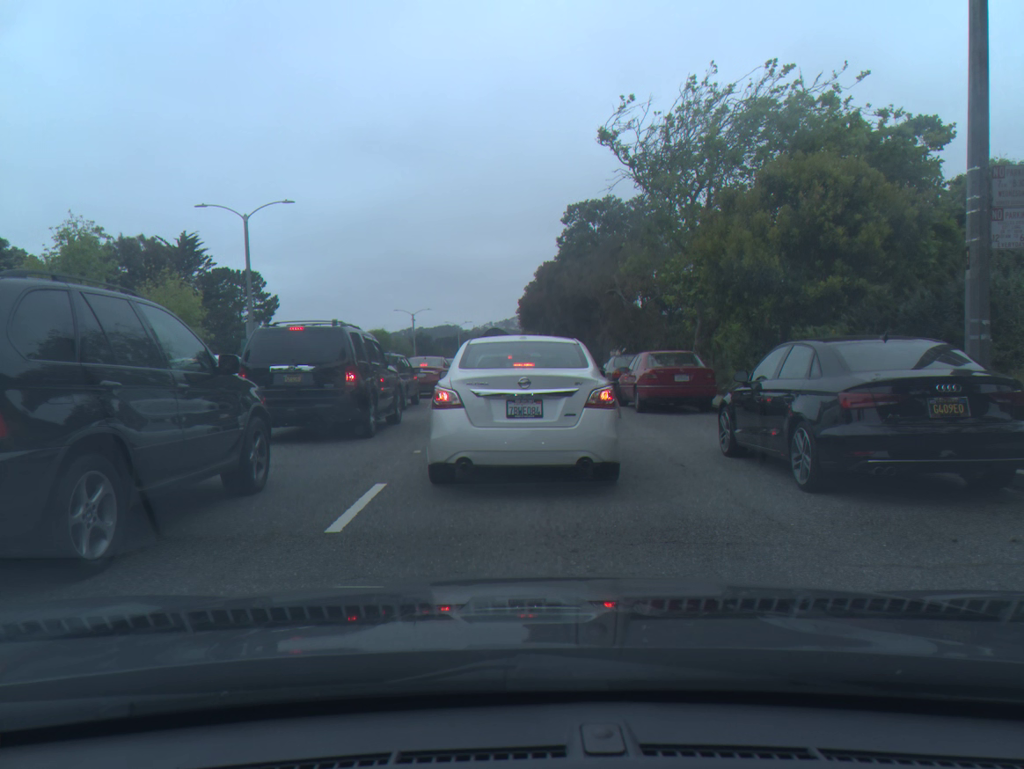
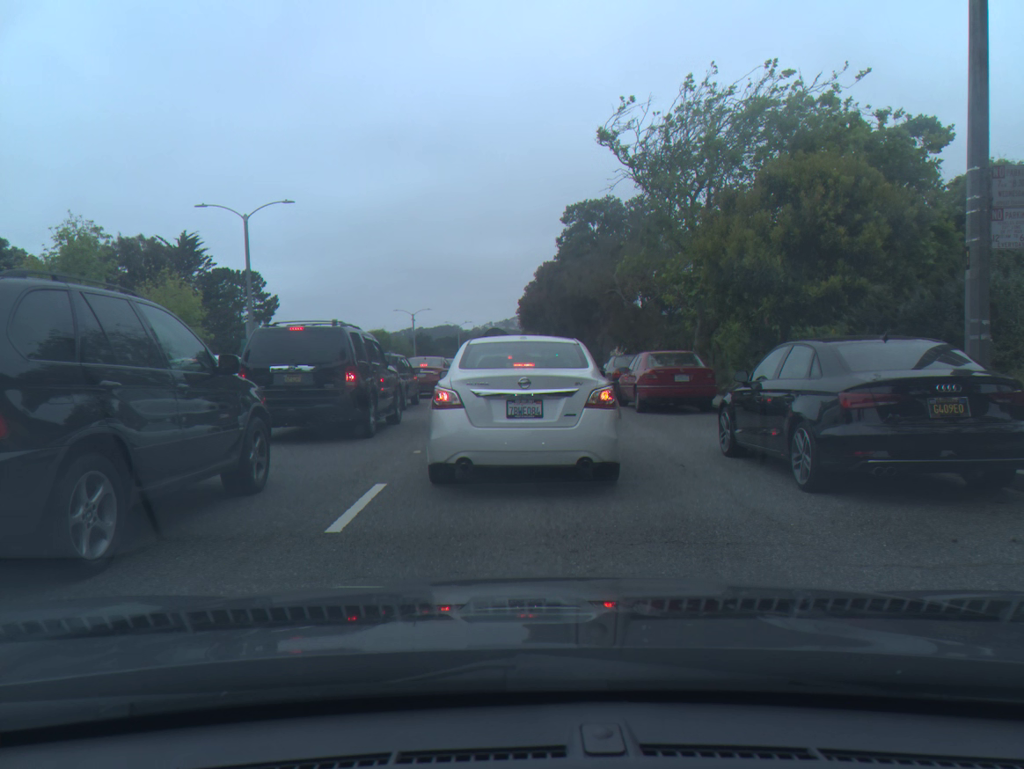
(0.0, 0.0) m; 0°
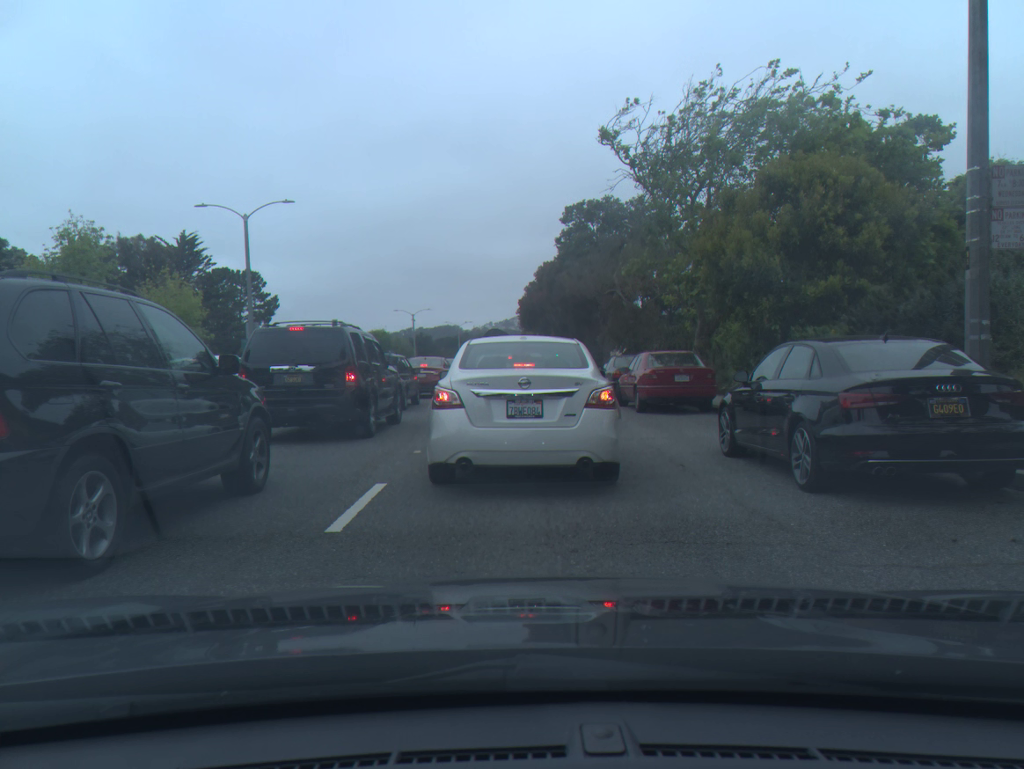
(0.0, 0.0) m; 0°
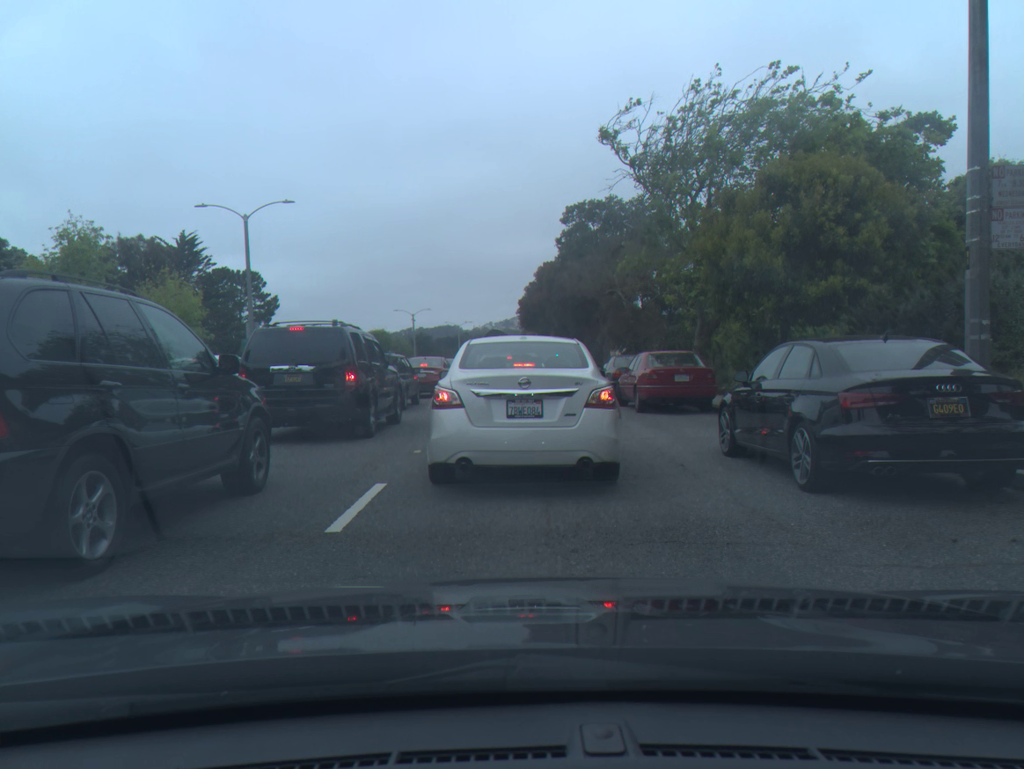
(0.0, 0.0) m; 0°
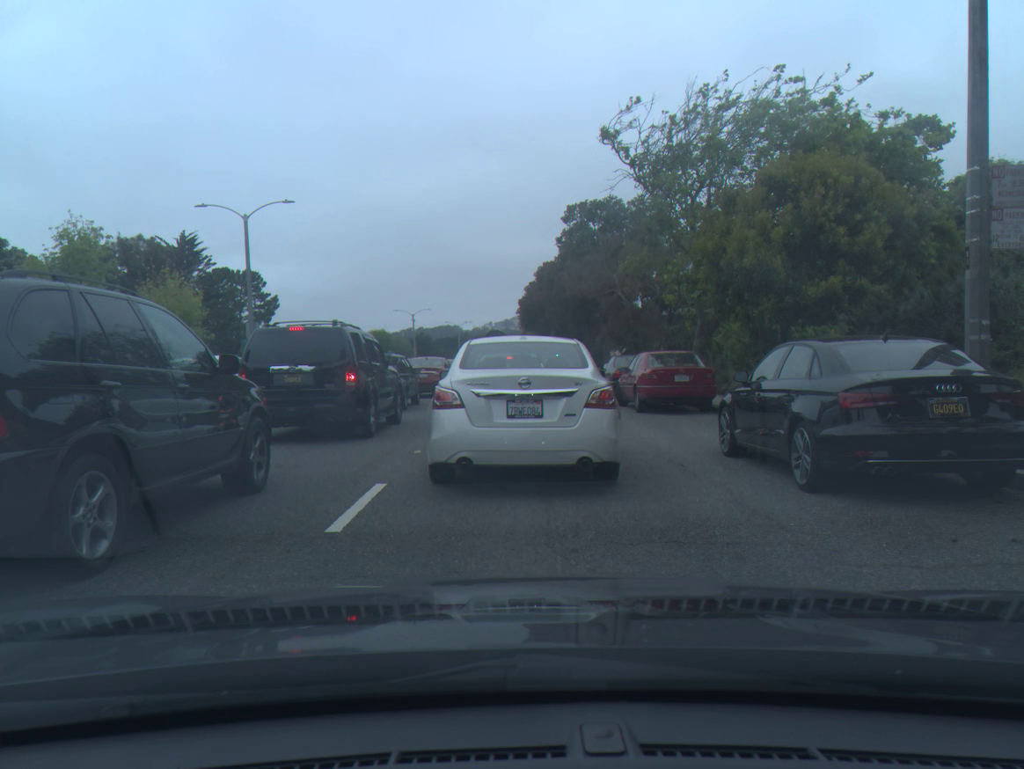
(0.0, 0.0) m; 0°
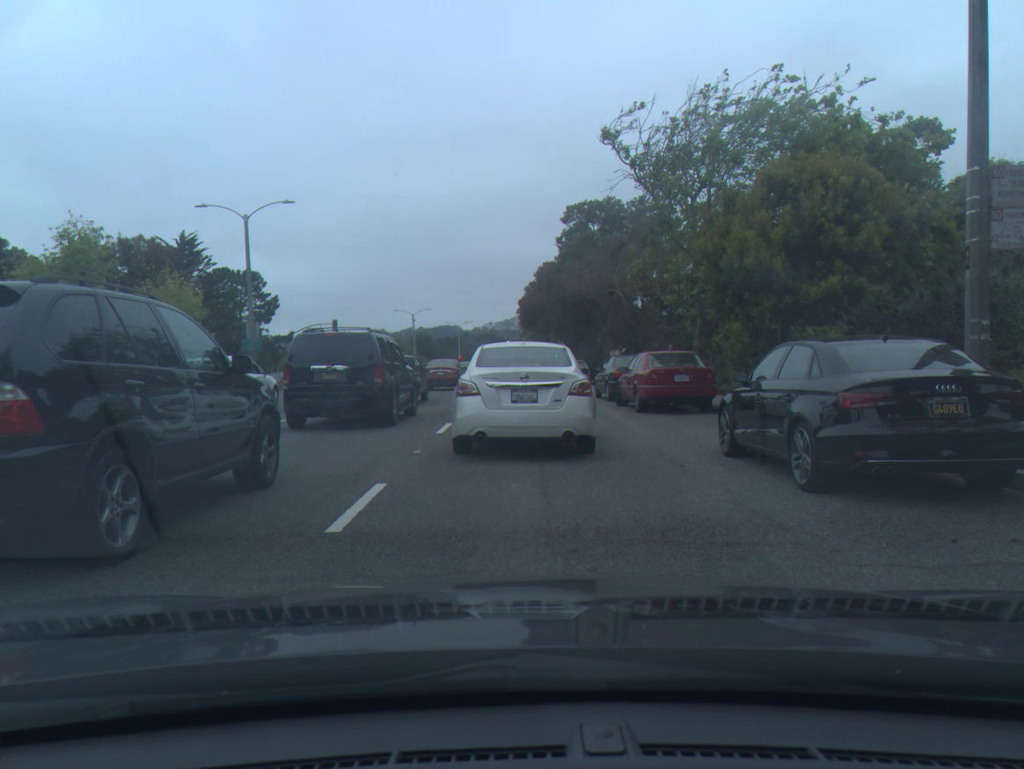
(0.0, 0.0) m; 0°
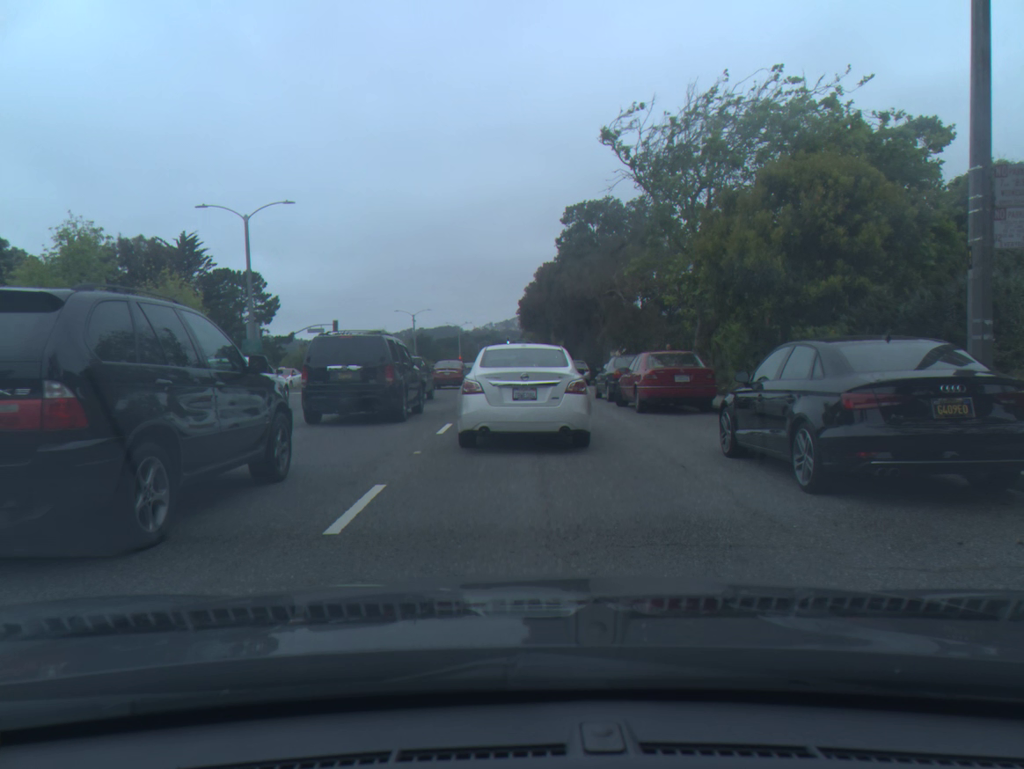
(0.0, +0.1) m; 0°
